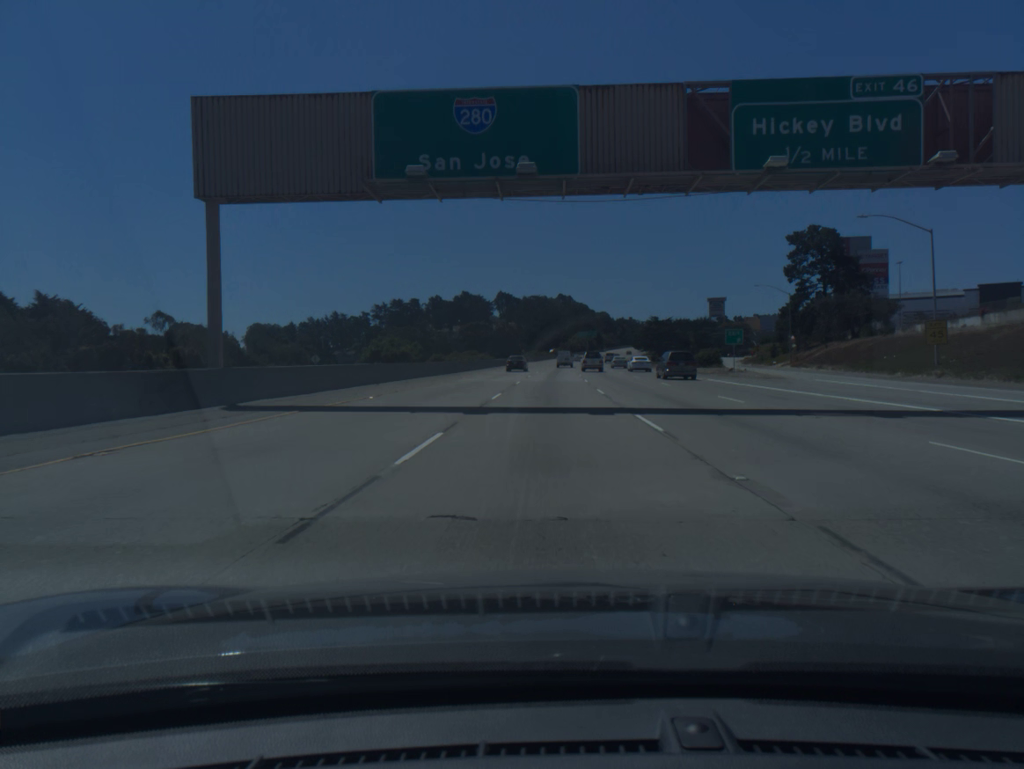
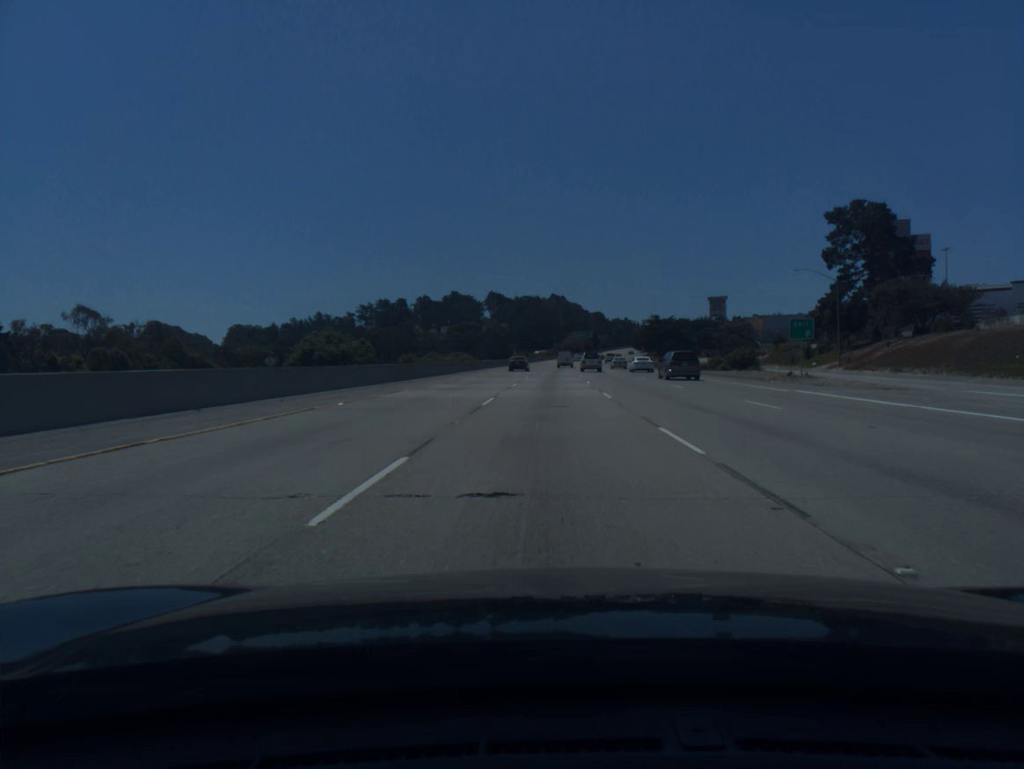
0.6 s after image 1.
(+0.1, +18.1) m; +1°
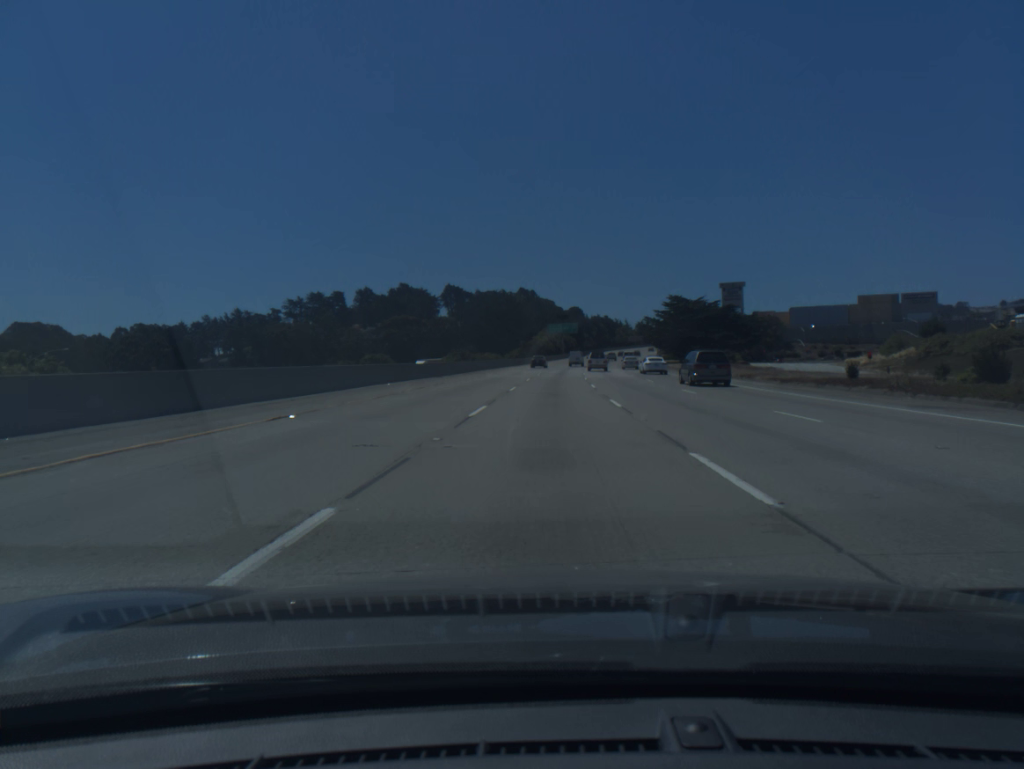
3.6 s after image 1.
(+2.1, +91.0) m; +2°
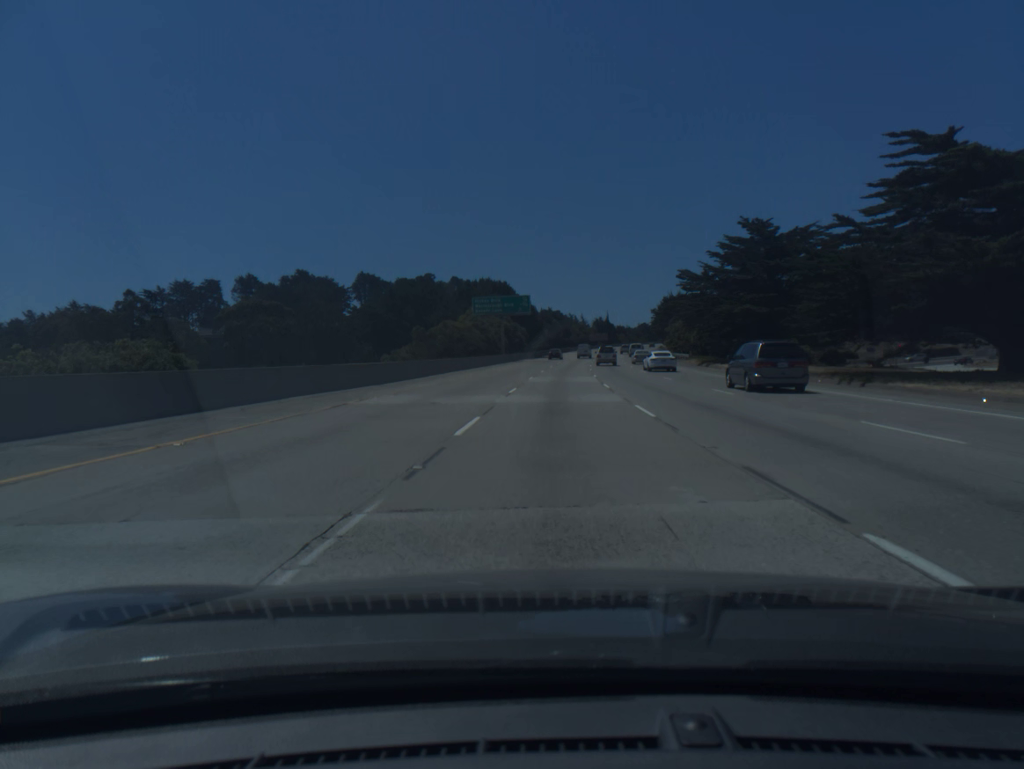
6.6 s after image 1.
(+3.0, +92.9) m; +4°
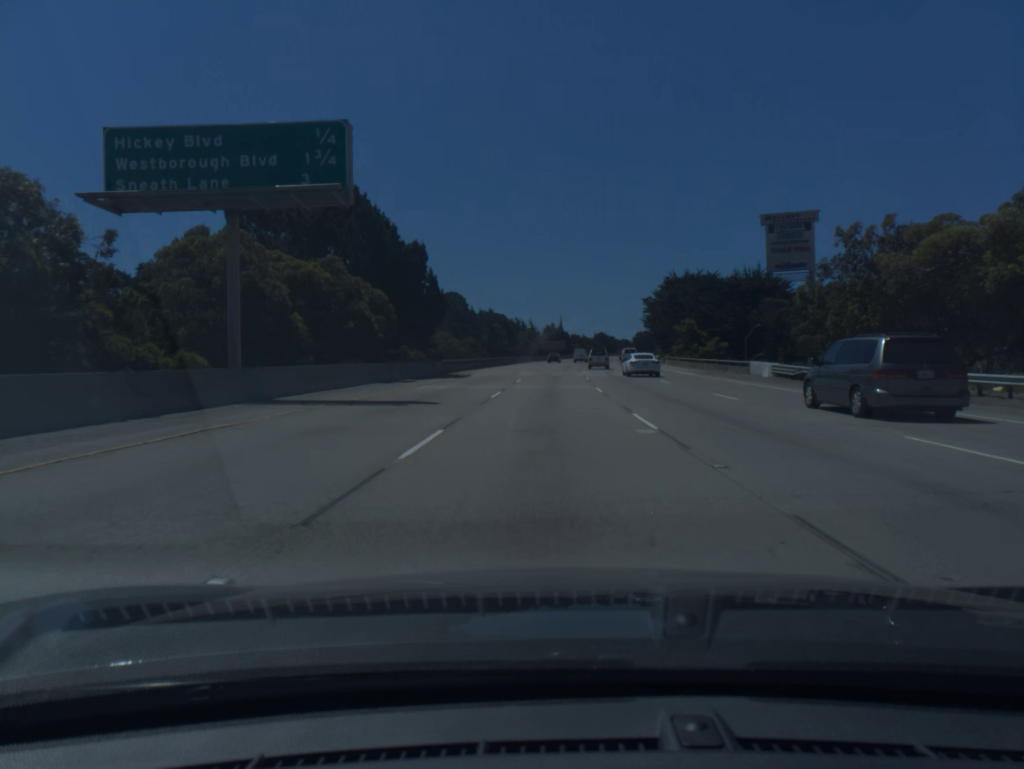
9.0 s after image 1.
(+2.7, +75.9) m; +4°
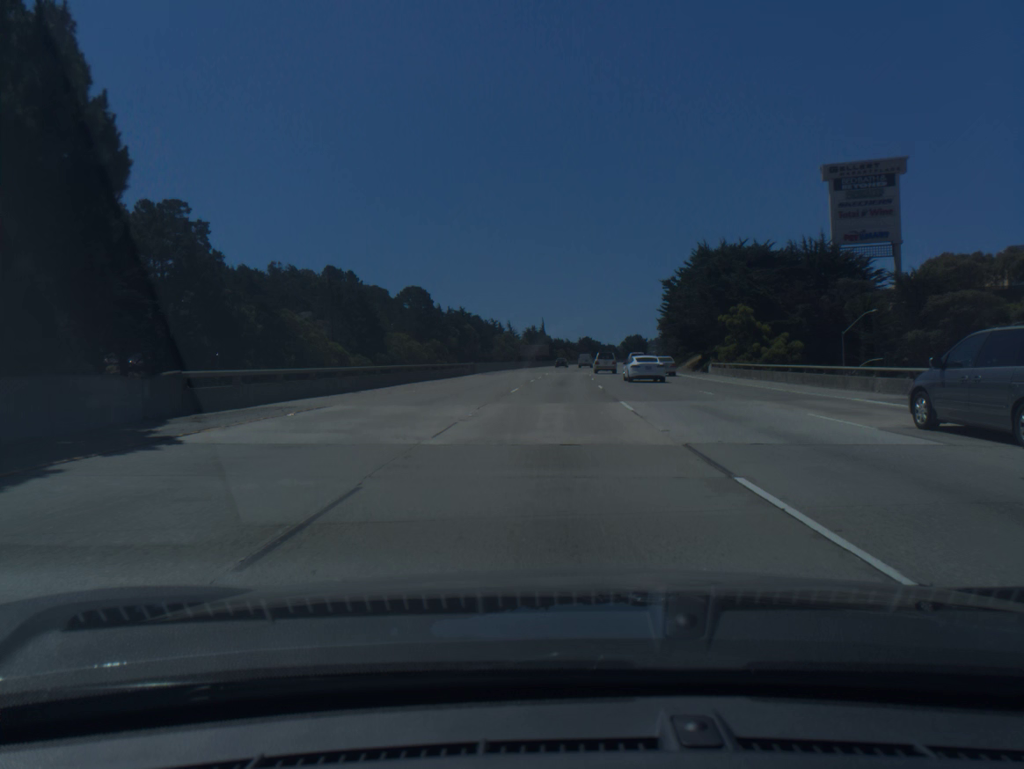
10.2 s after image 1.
(+0.5, +38.5) m; +1°
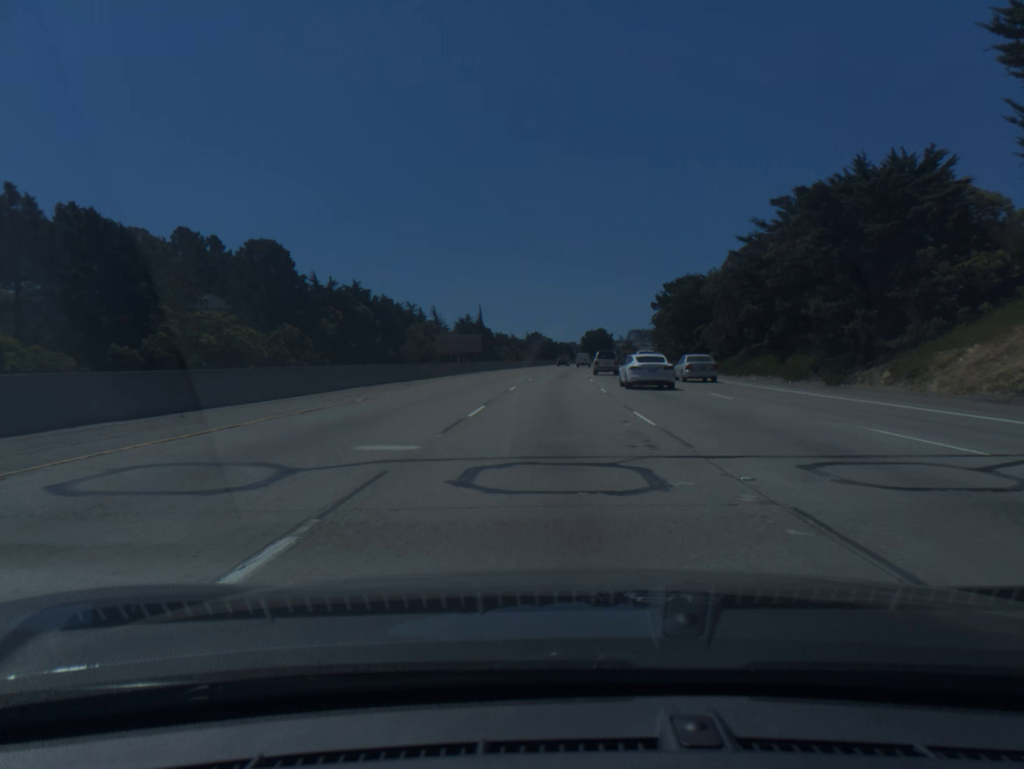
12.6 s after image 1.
(+2.7, +77.5) m; +4°
